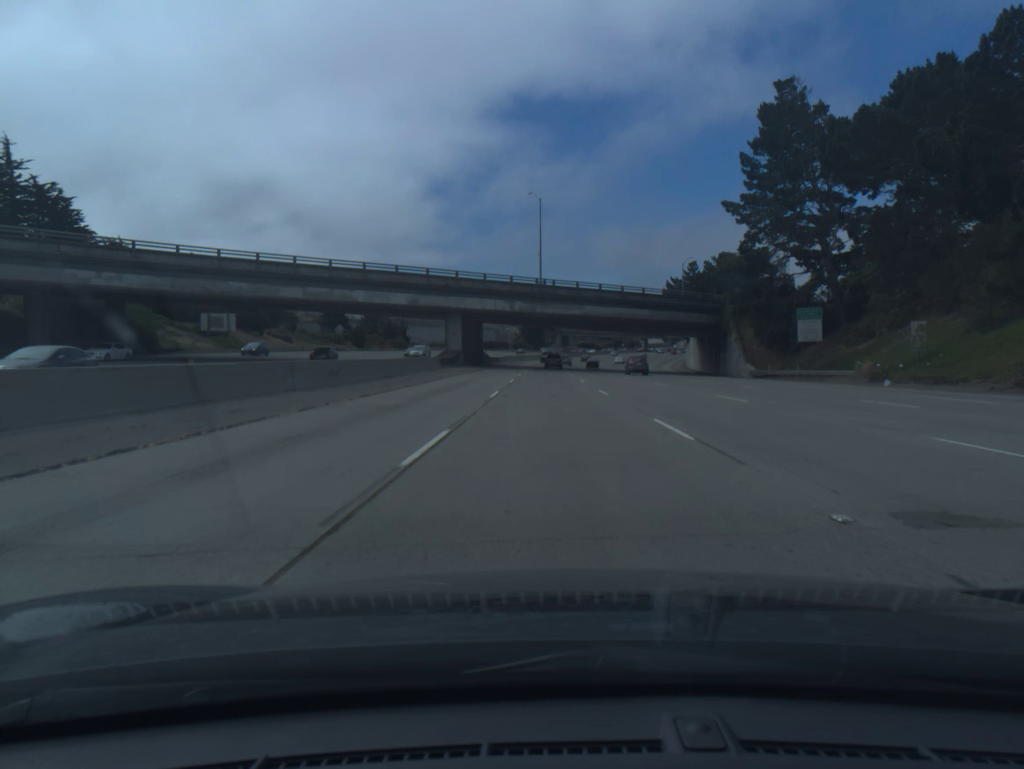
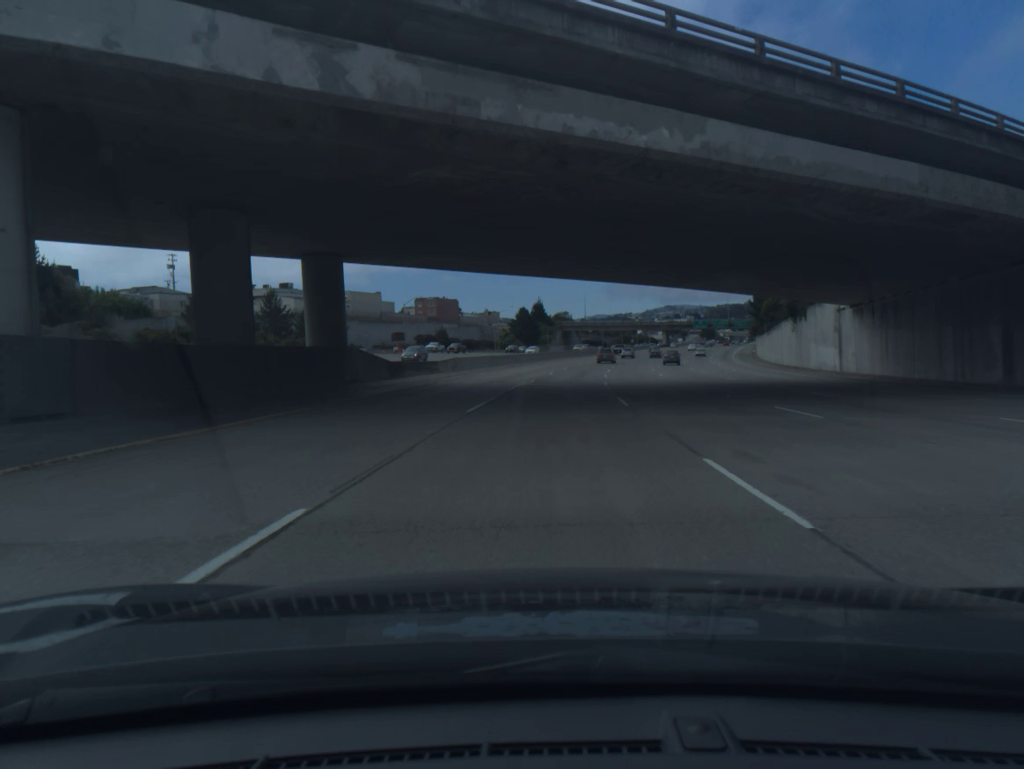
(+0.2, +64.3) m; 0°
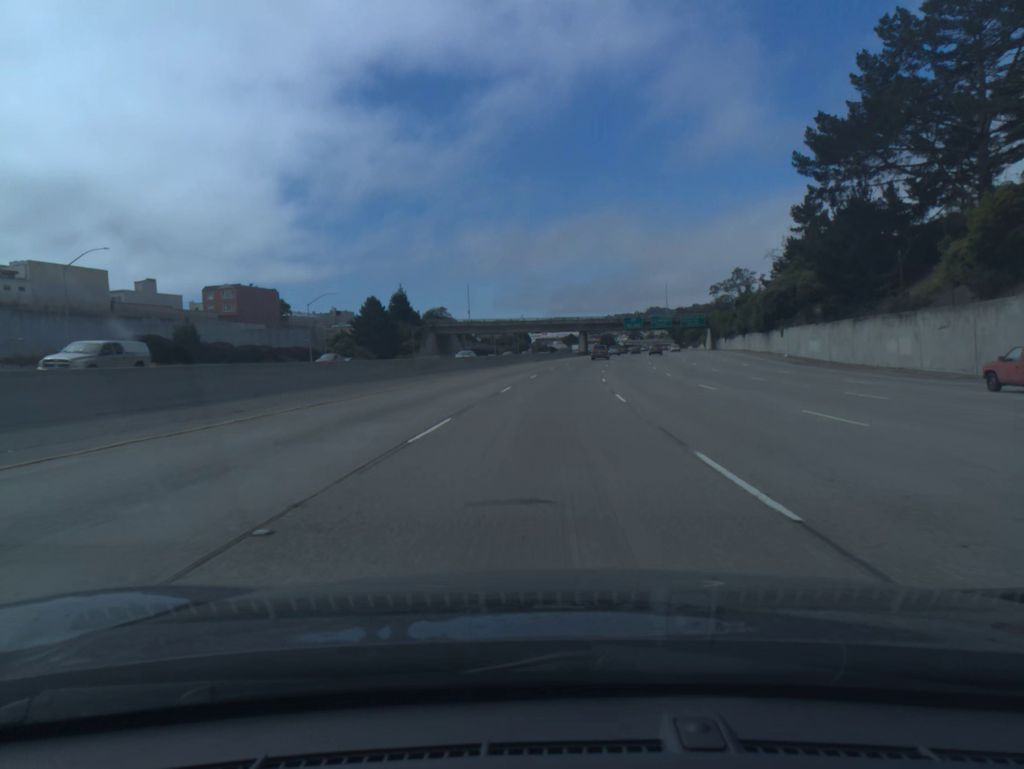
(+5.3, +82.8) m; +8°
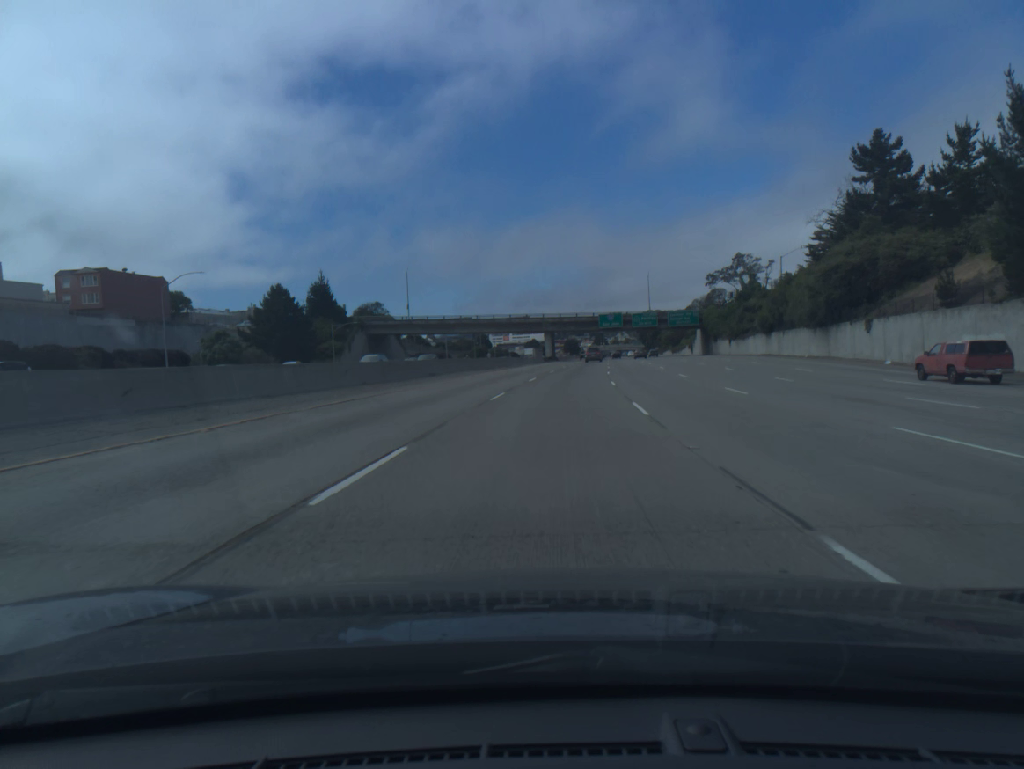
(+0.8, +33.8) m; +3°
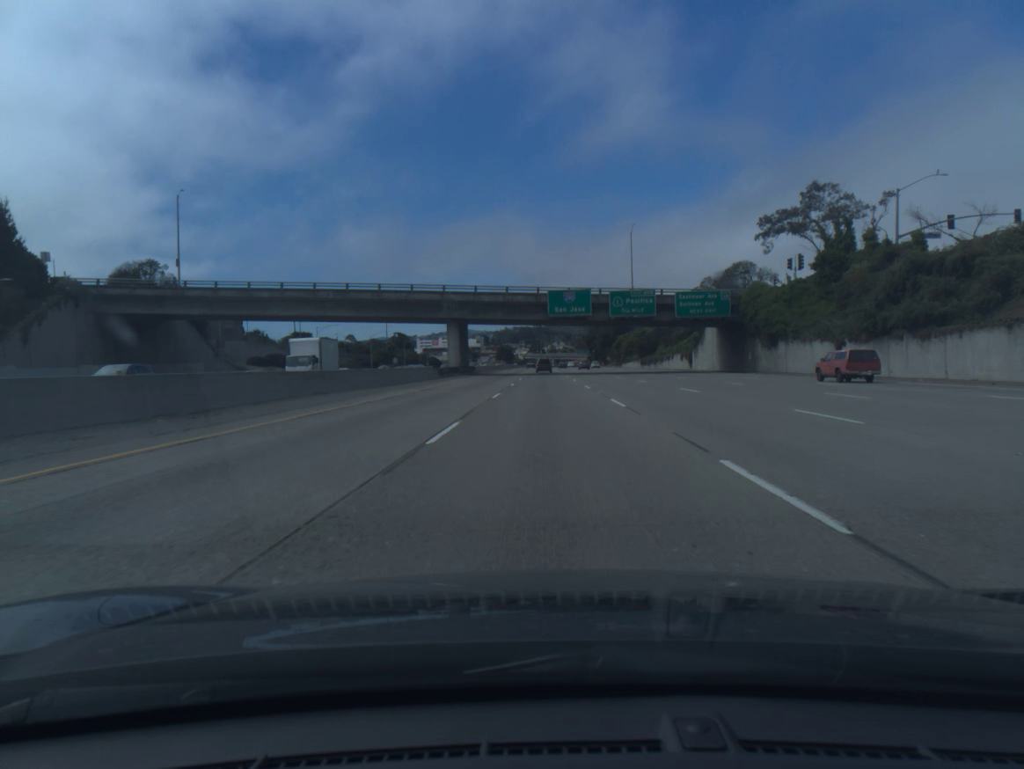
(+3.4, +68.4) m; +5°
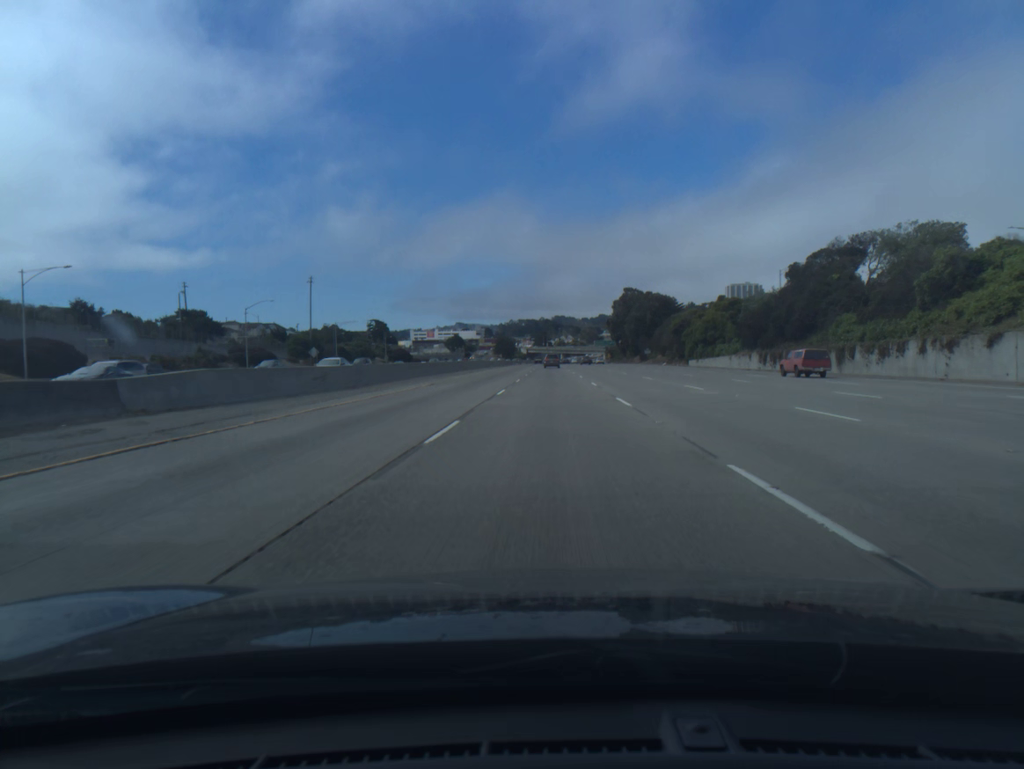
(-0.1, +88.3) m; 0°
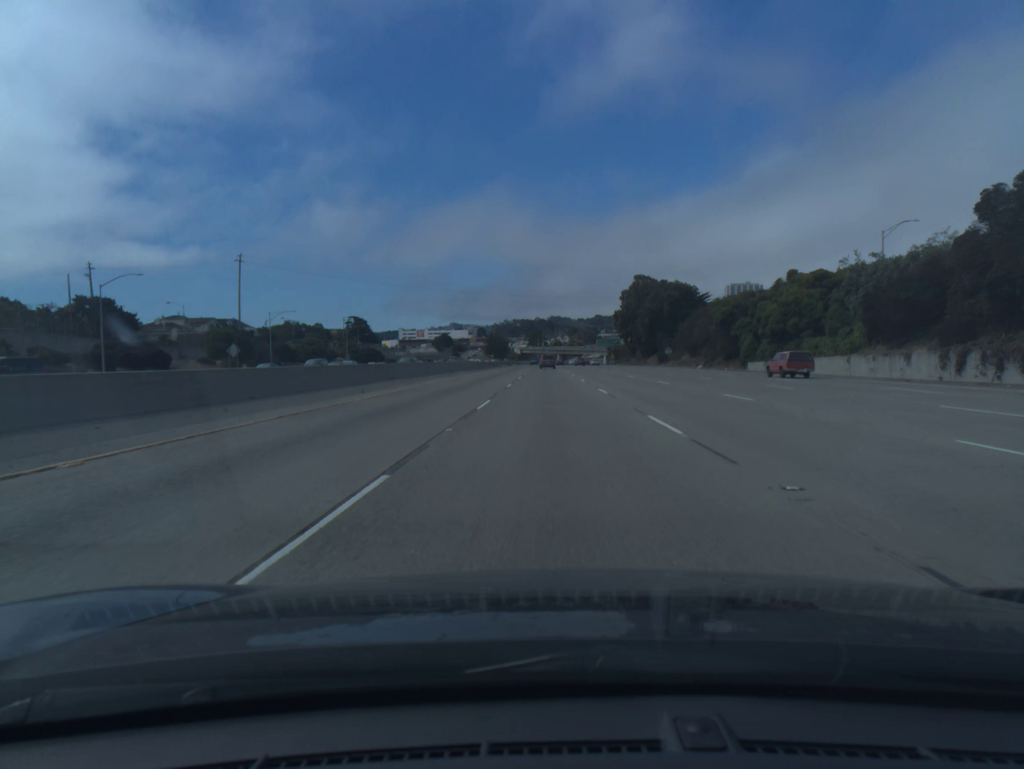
(+0.1, +36.2) m; 0°
